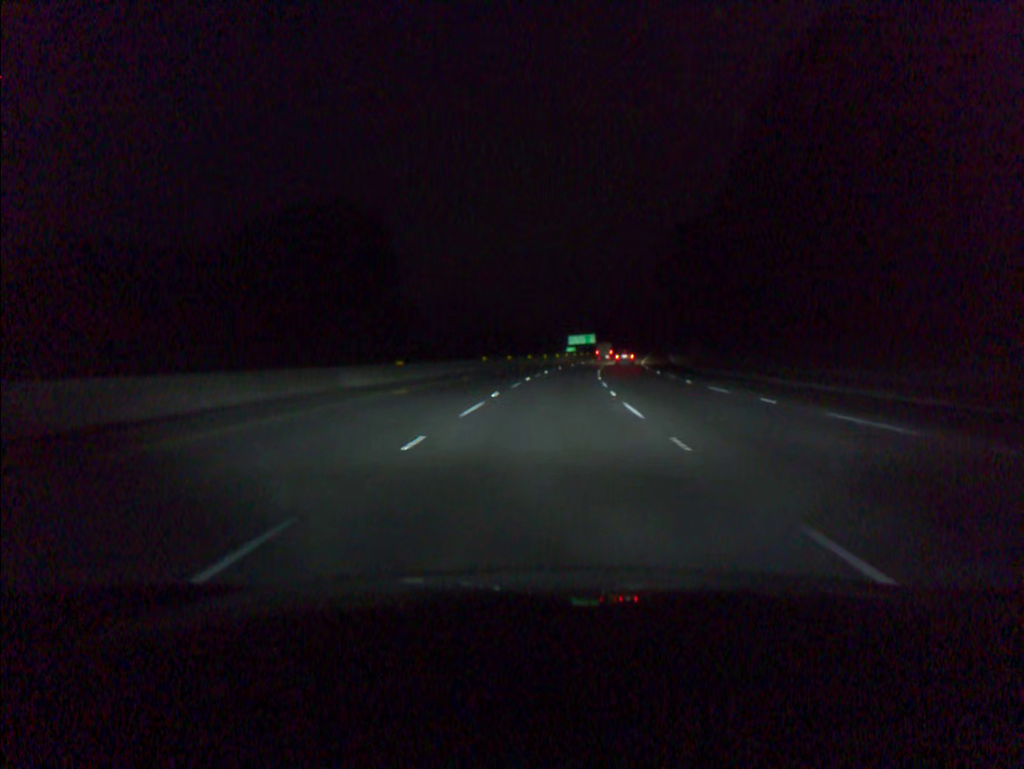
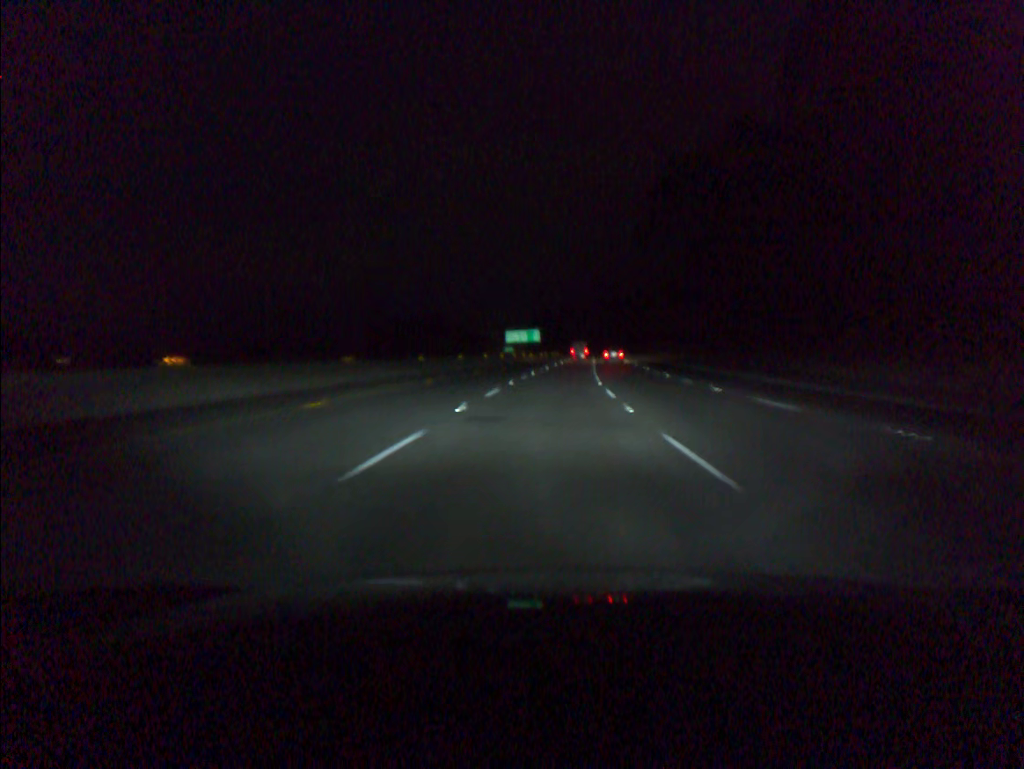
(+2.1, +51.8) m; +5°
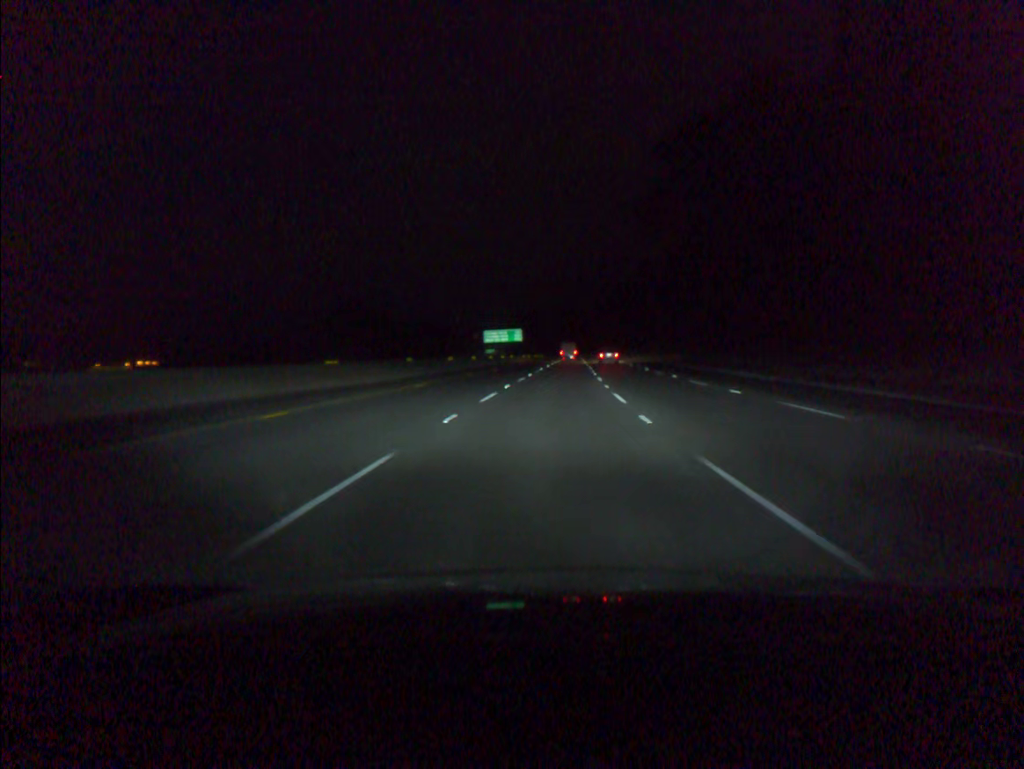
(+0.2, +17.3) m; +1°
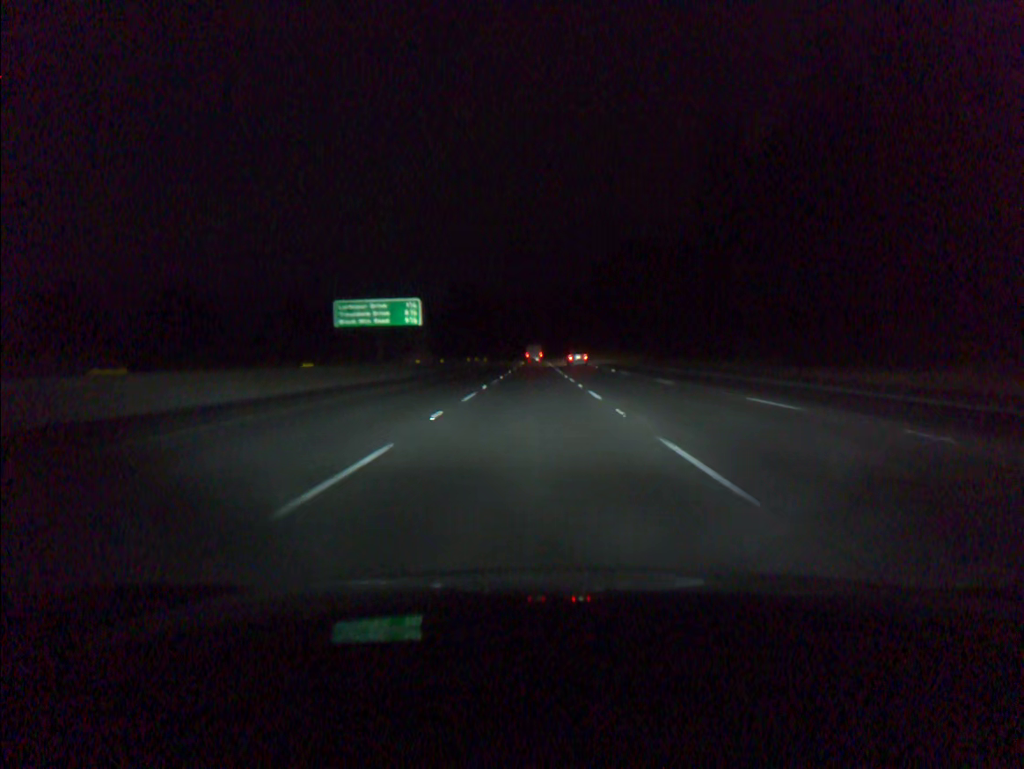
(+3.3, +86.3) m; +3°
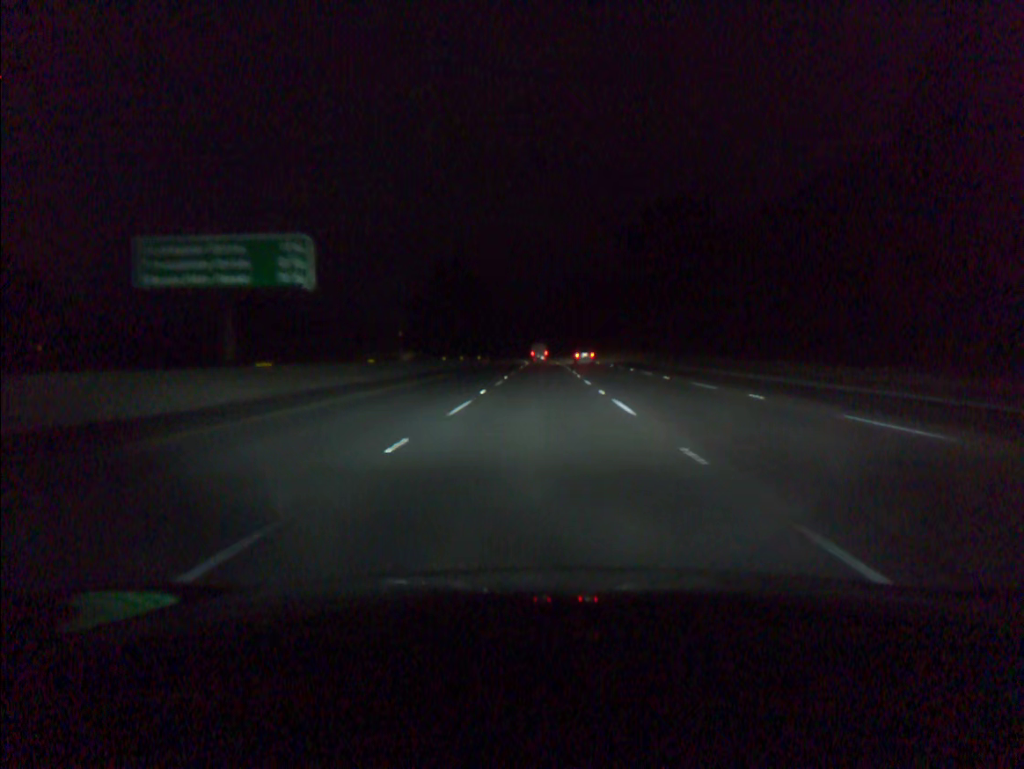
(-0.2, +34.5) m; -1°
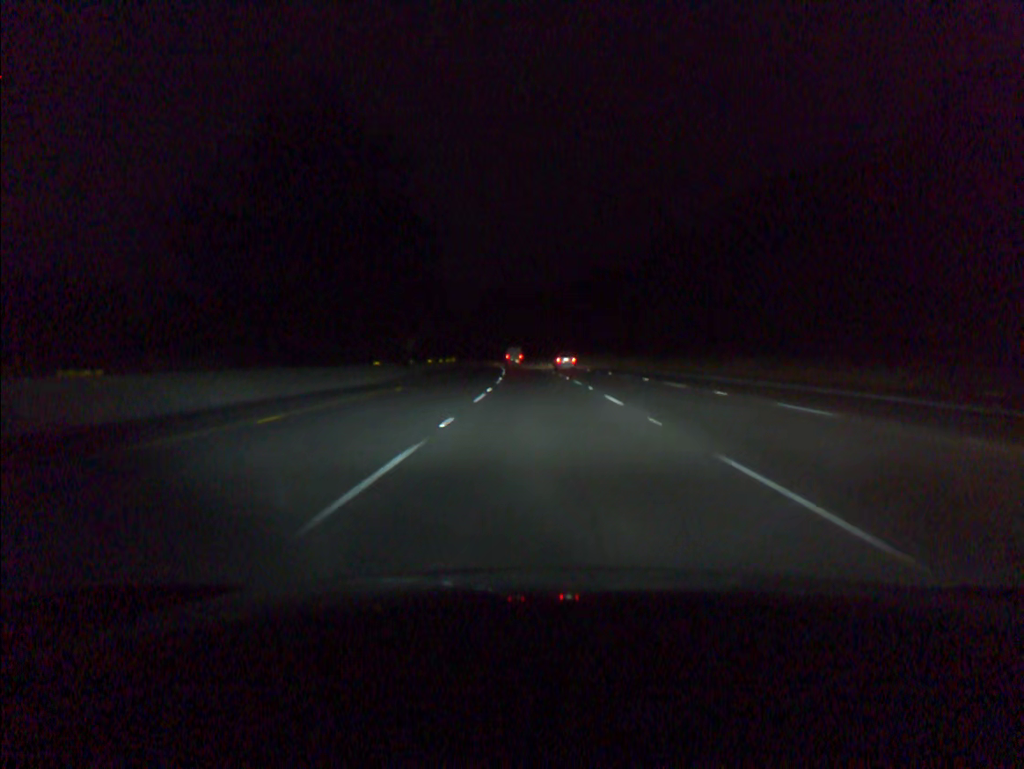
(+0.2, +69.1) m; 0°
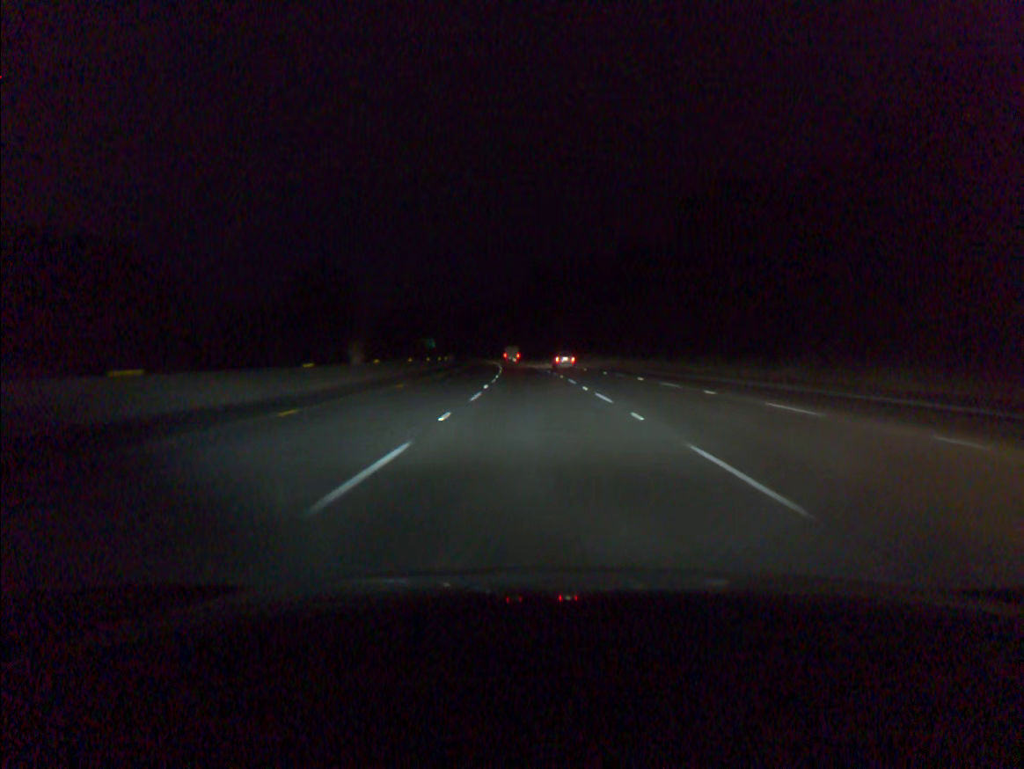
(-2.2, +86.3) m; -3°
